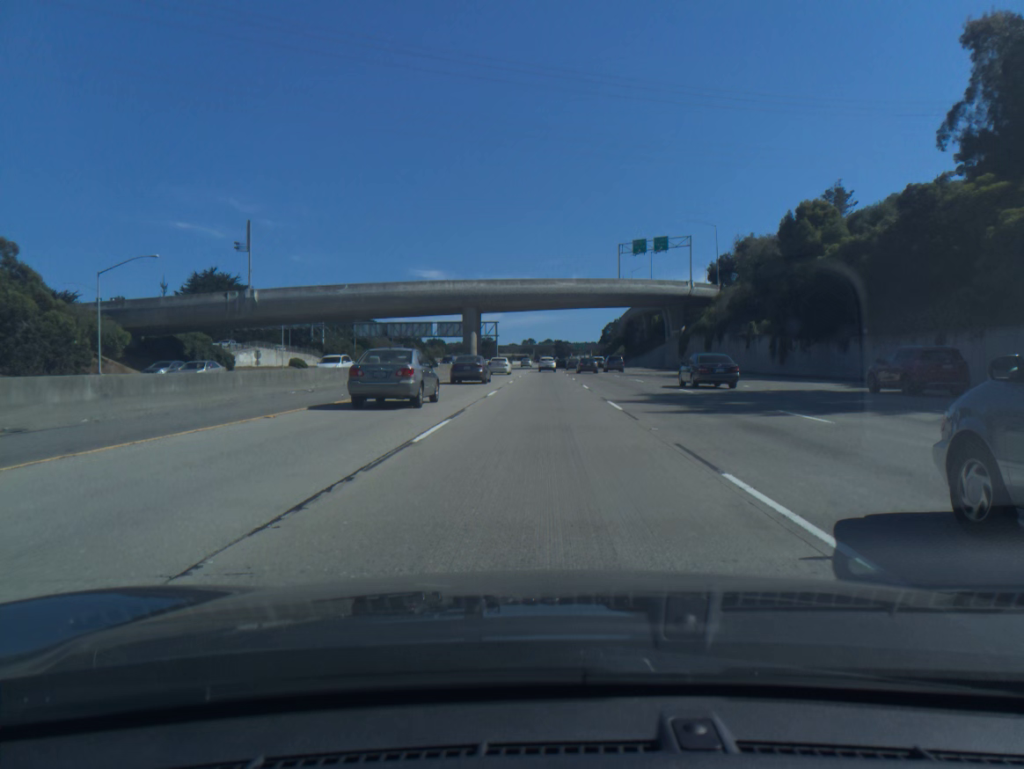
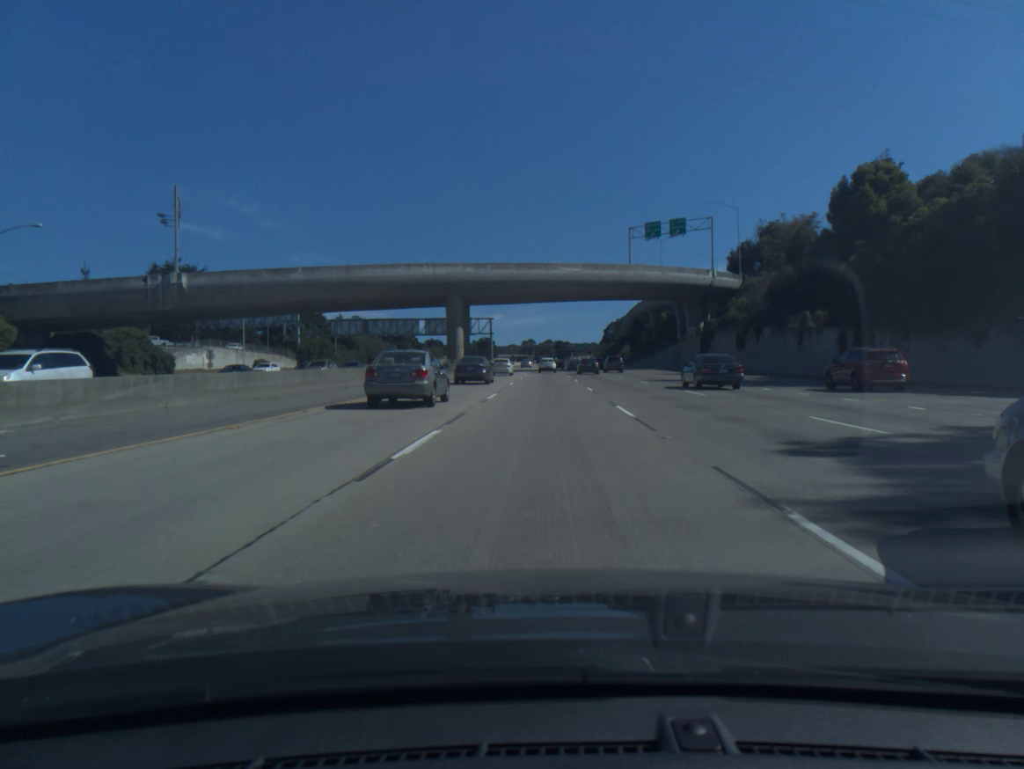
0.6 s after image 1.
(0.0, +16.7) m; 0°
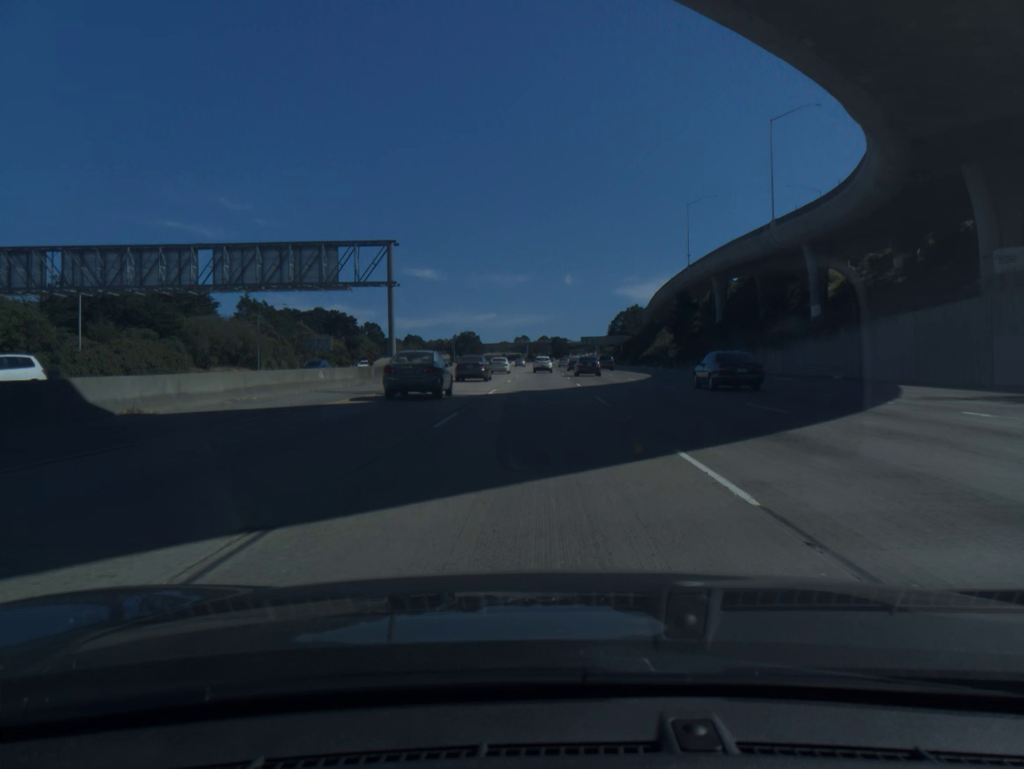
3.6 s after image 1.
(+0.5, +83.7) m; 0°
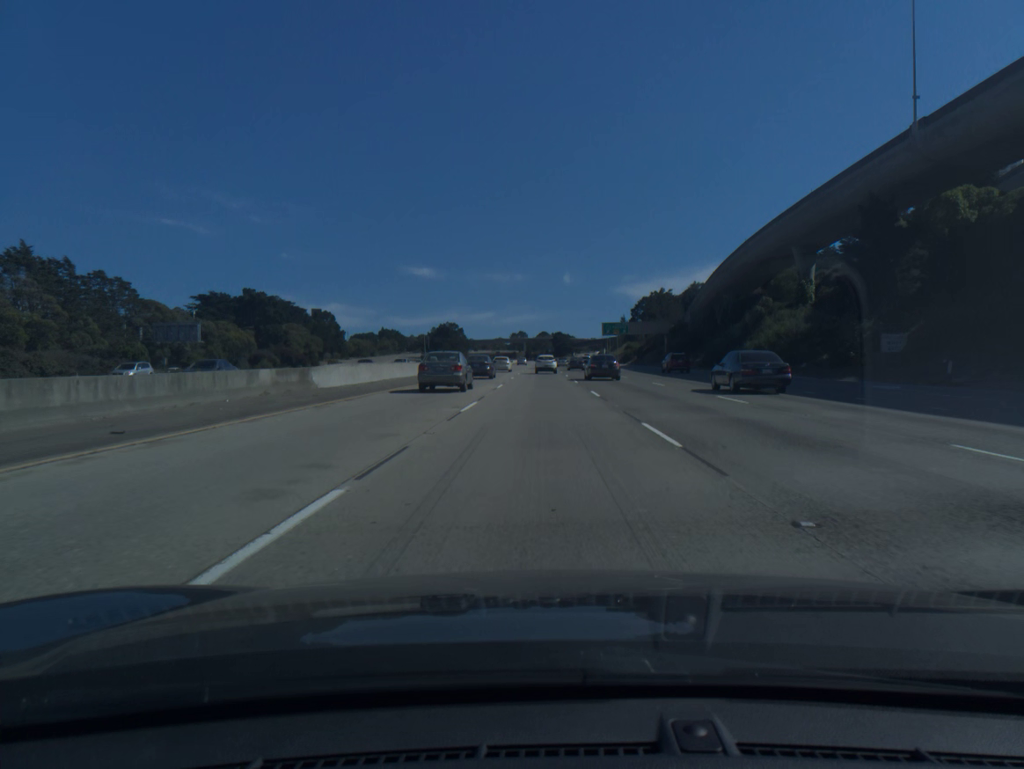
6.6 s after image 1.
(-0.2, +83.4) m; 0°
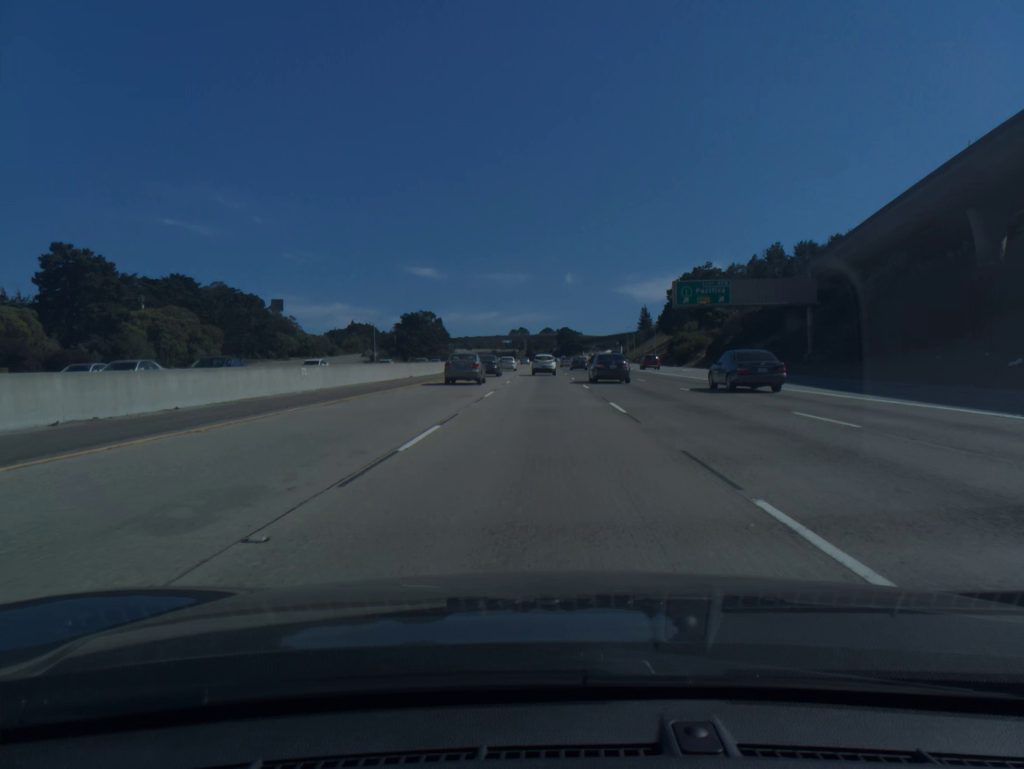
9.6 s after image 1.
(-0.1, +80.9) m; 0°
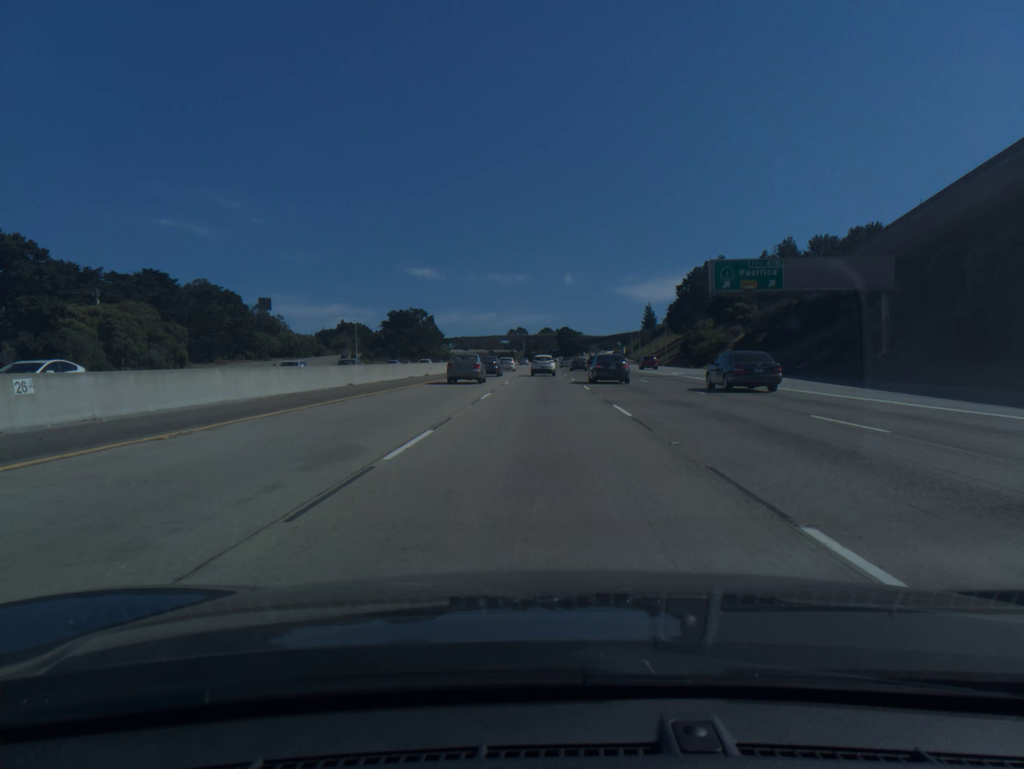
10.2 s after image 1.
(0.0, +15.8) m; 0°
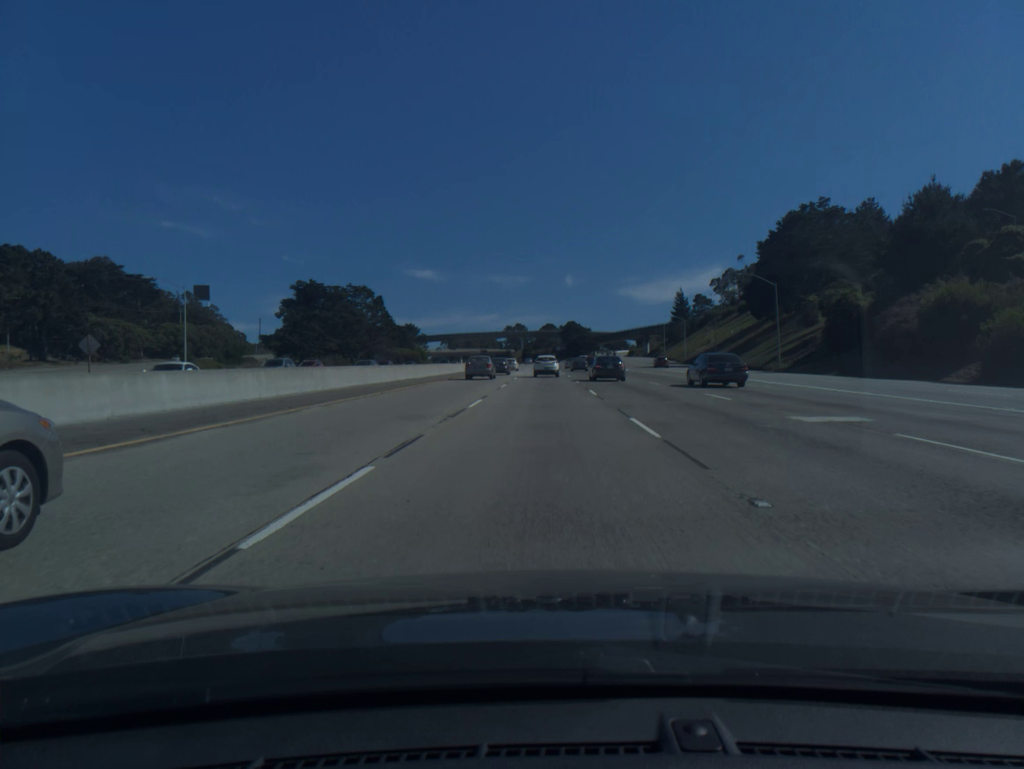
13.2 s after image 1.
(+0.2, +77.2) m; 0°
